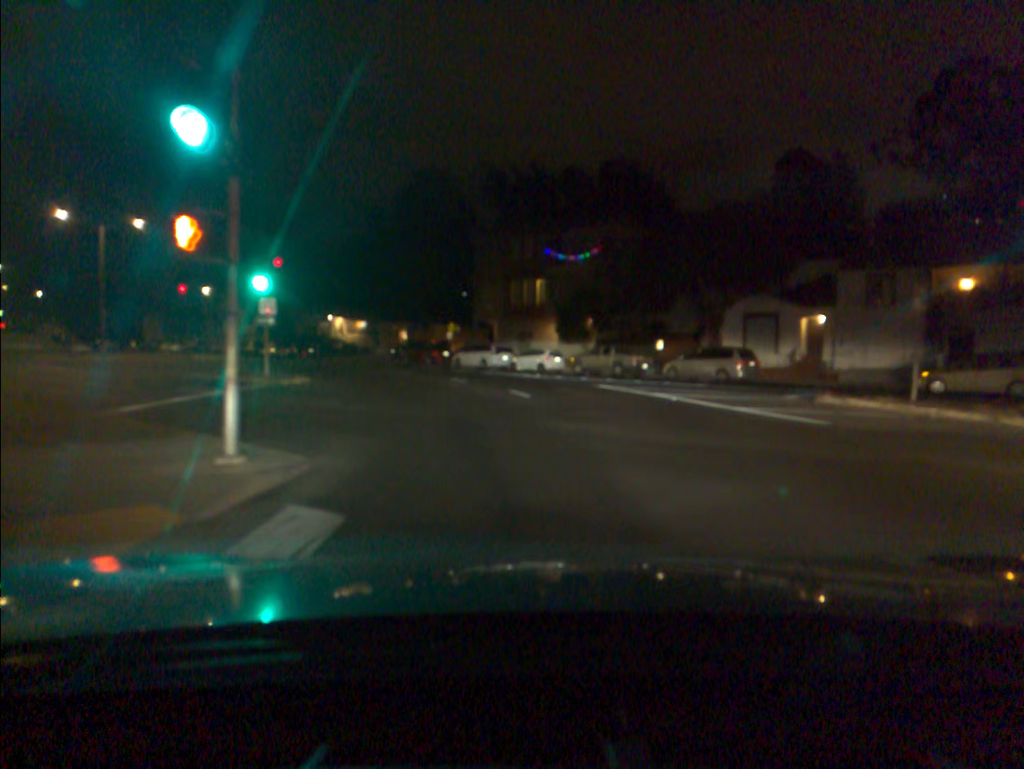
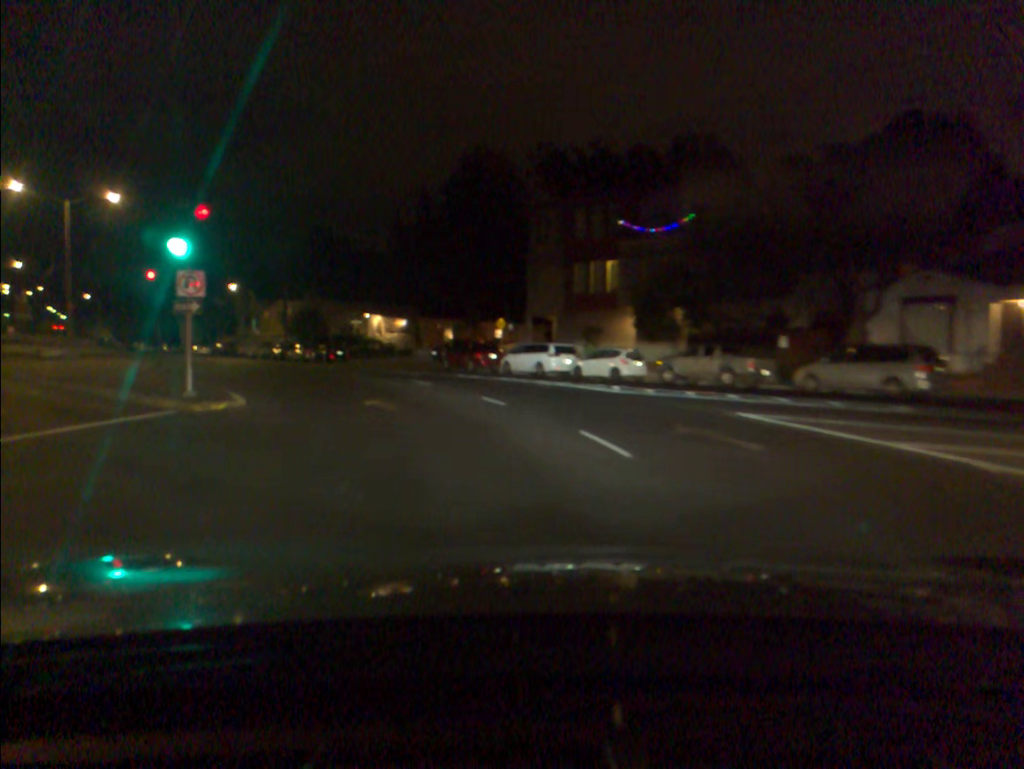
(-0.4, +11.2) m; -5°
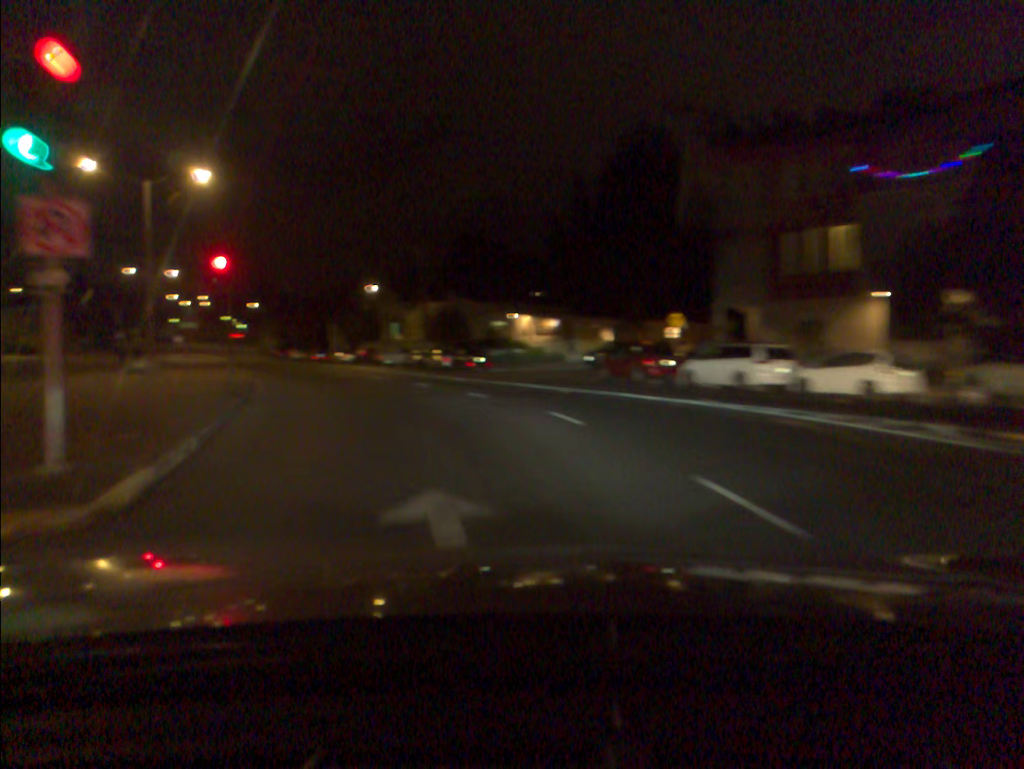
(-1.0, +10.9) m; -12°
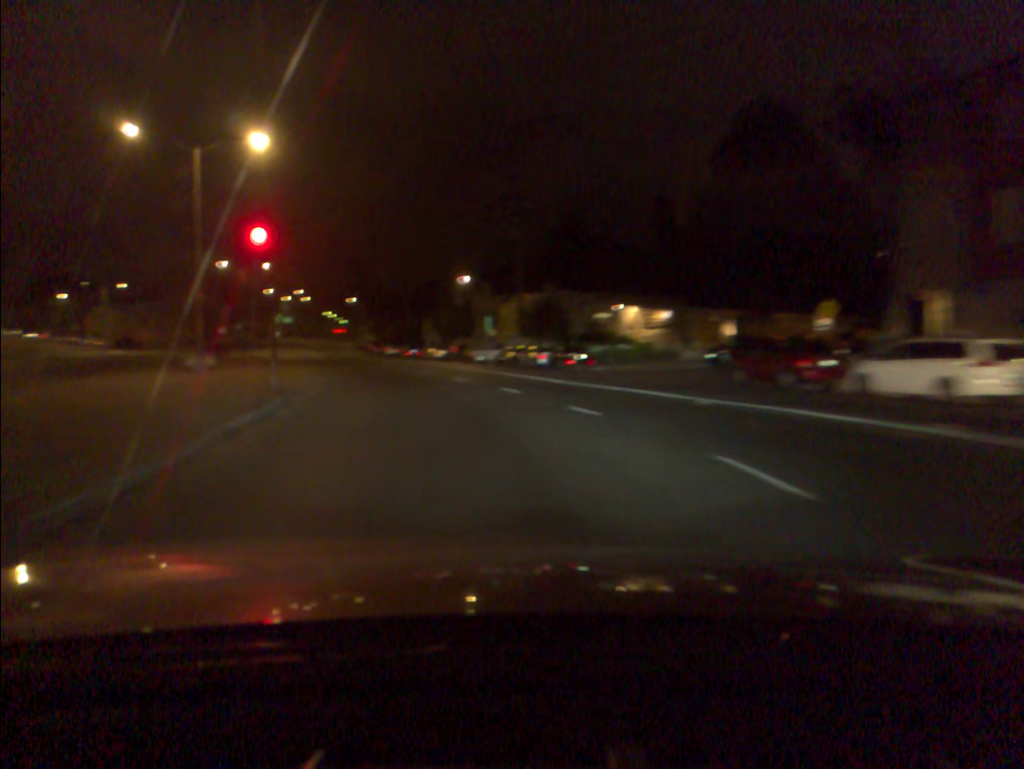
(-0.4, +6.4) m; -7°
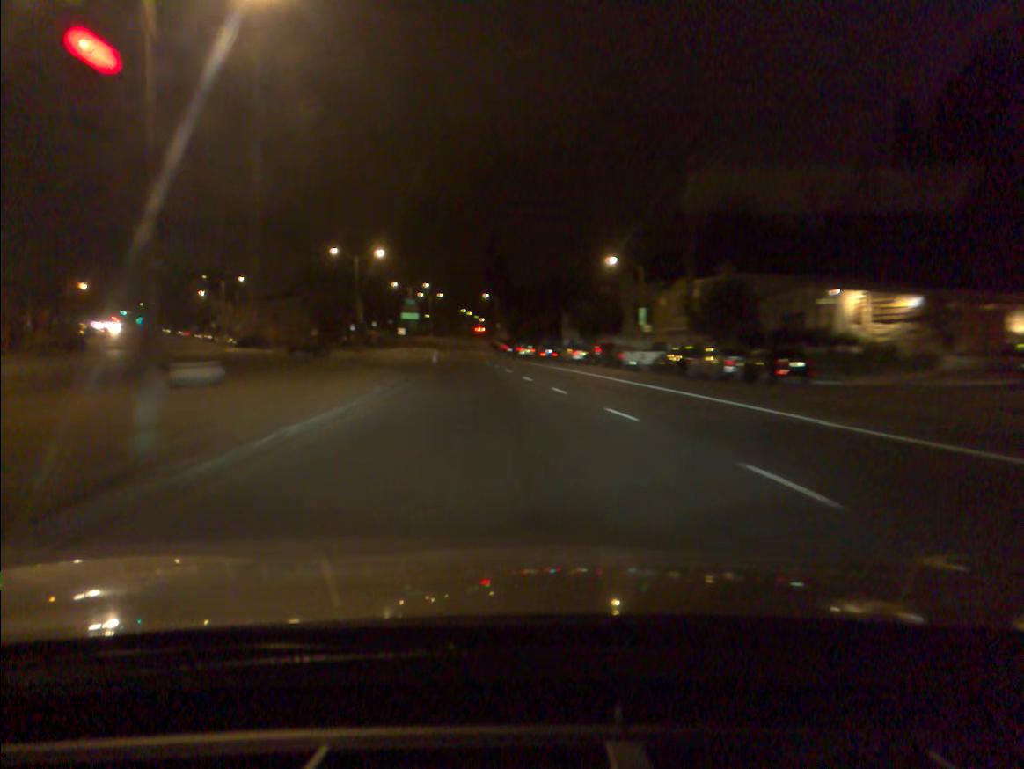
(-1.4, +14.4) m; -9°
